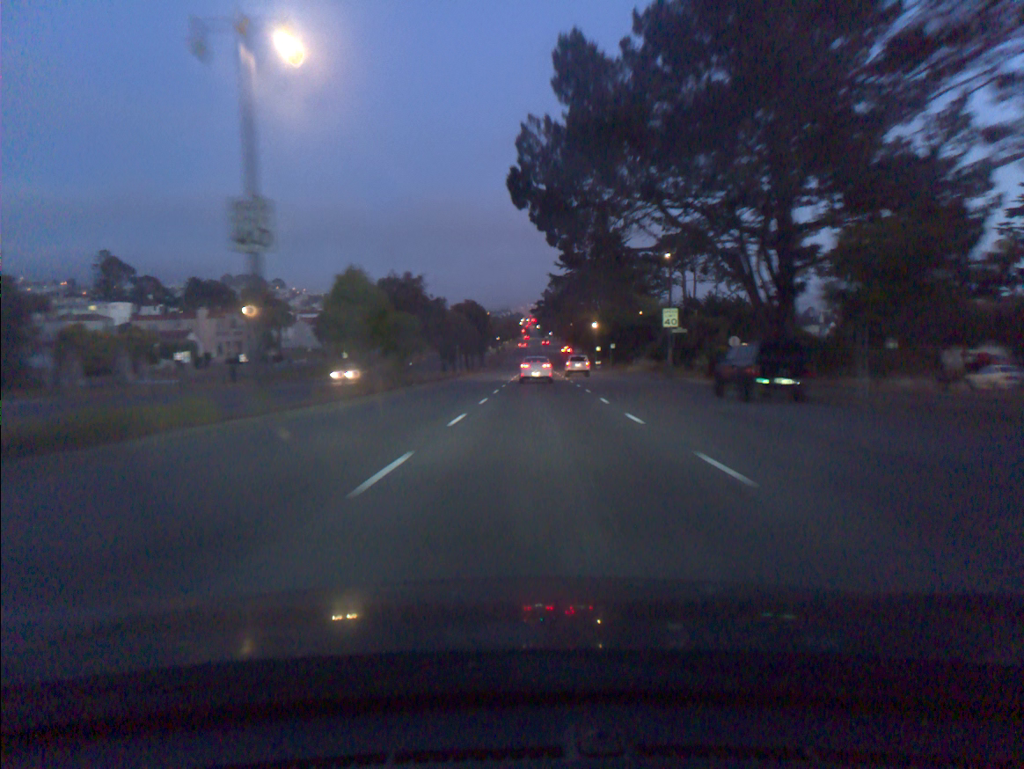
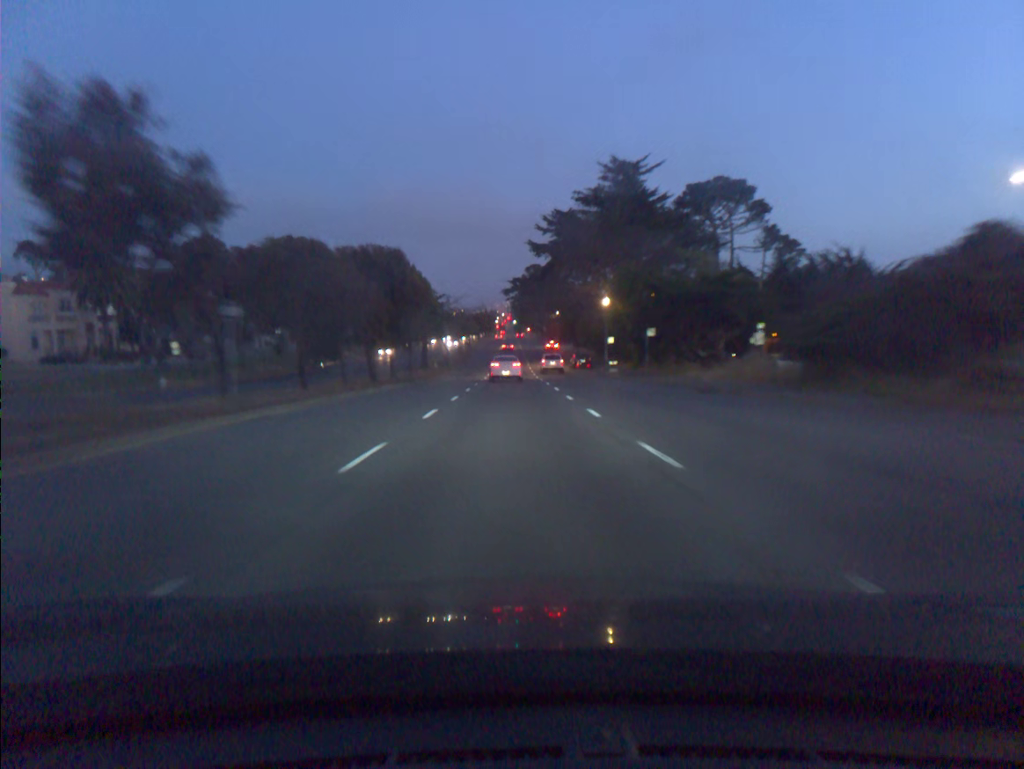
(+1.2, +42.6) m; +2°
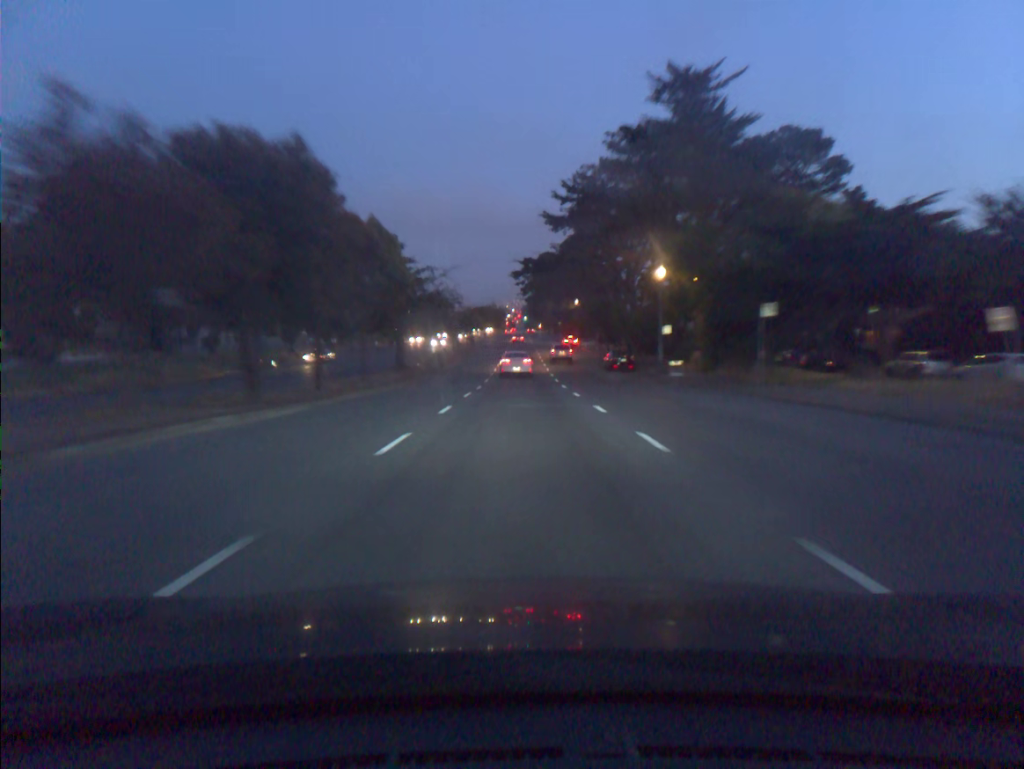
(-0.1, +21.2) m; -1°
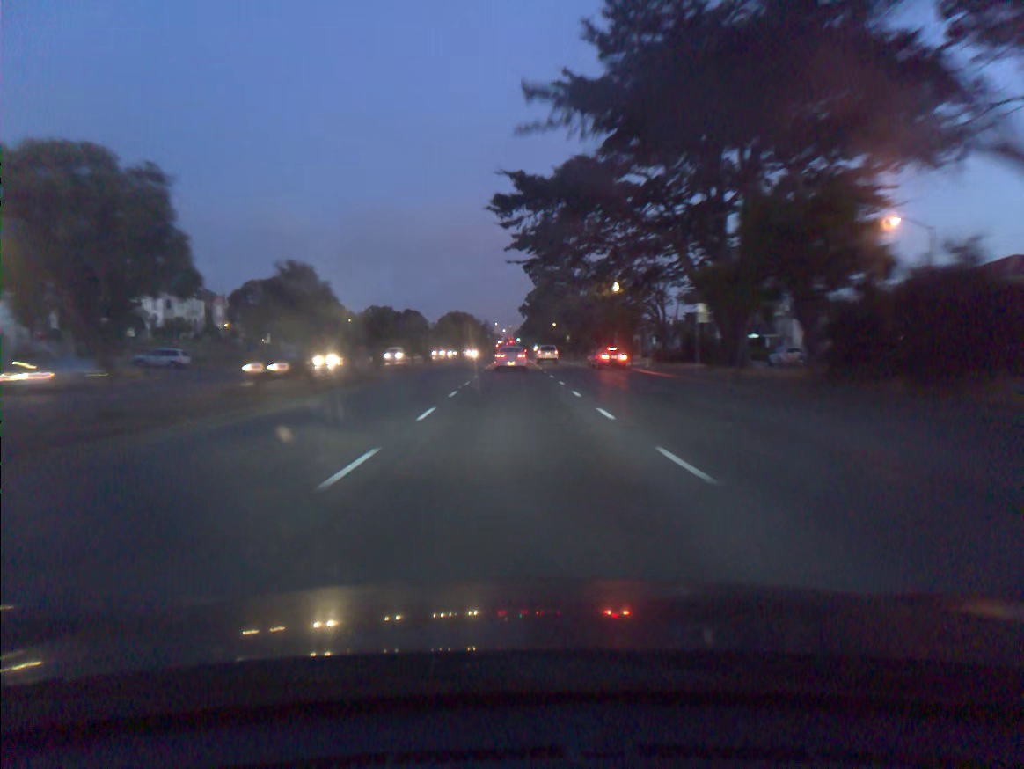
(+0.2, +52.7) m; +1°
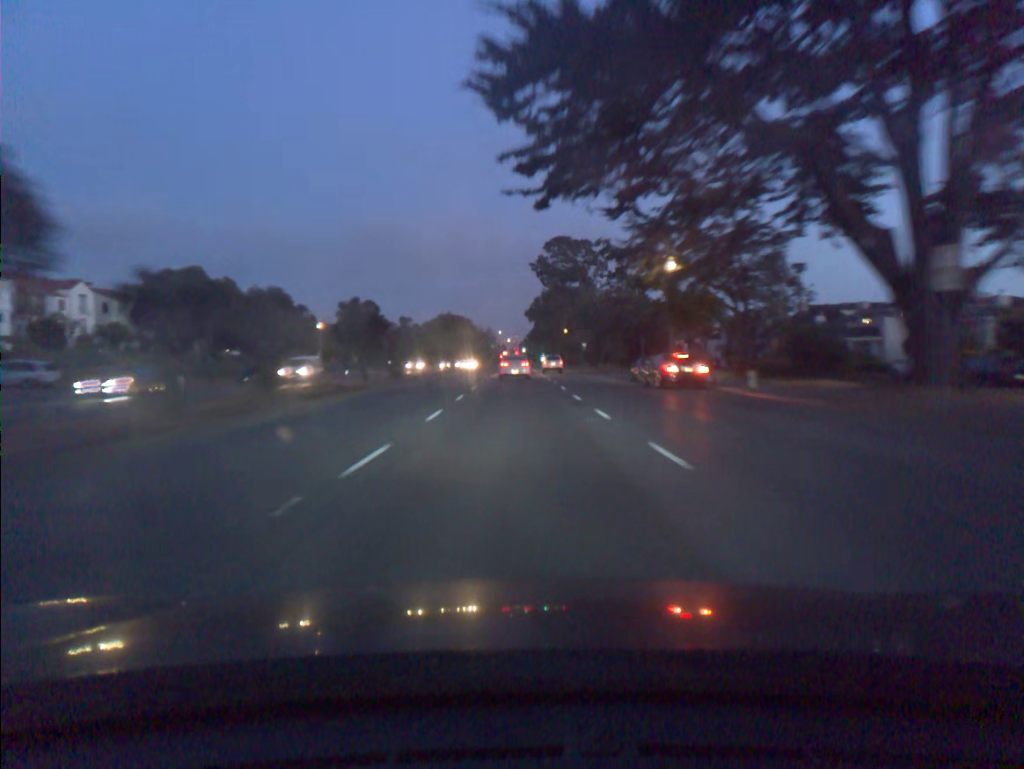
(0.0, +20.9) m; 0°
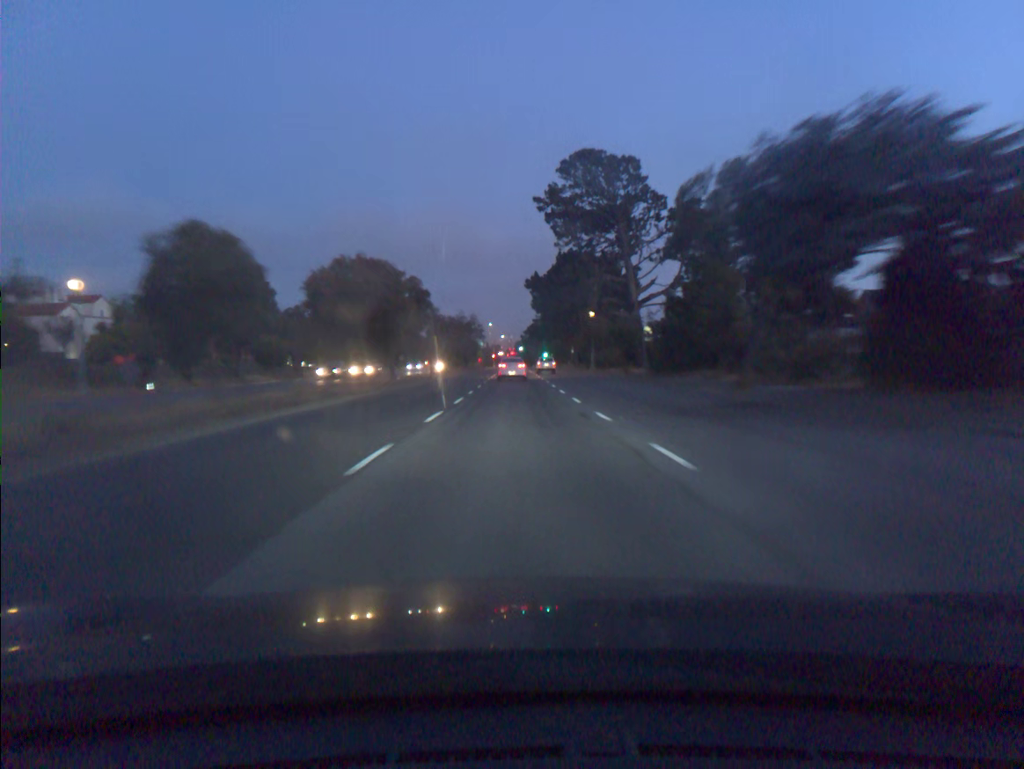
(-0.1, +51.5) m; 0°
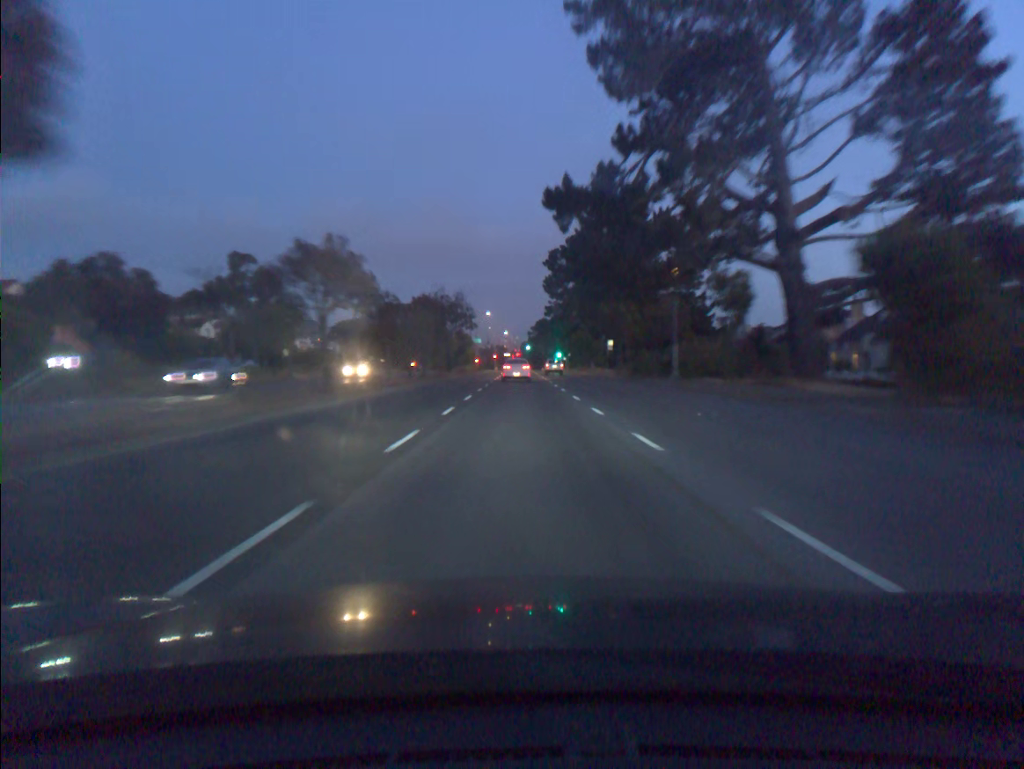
(-0.1, +41.2) m; 0°
